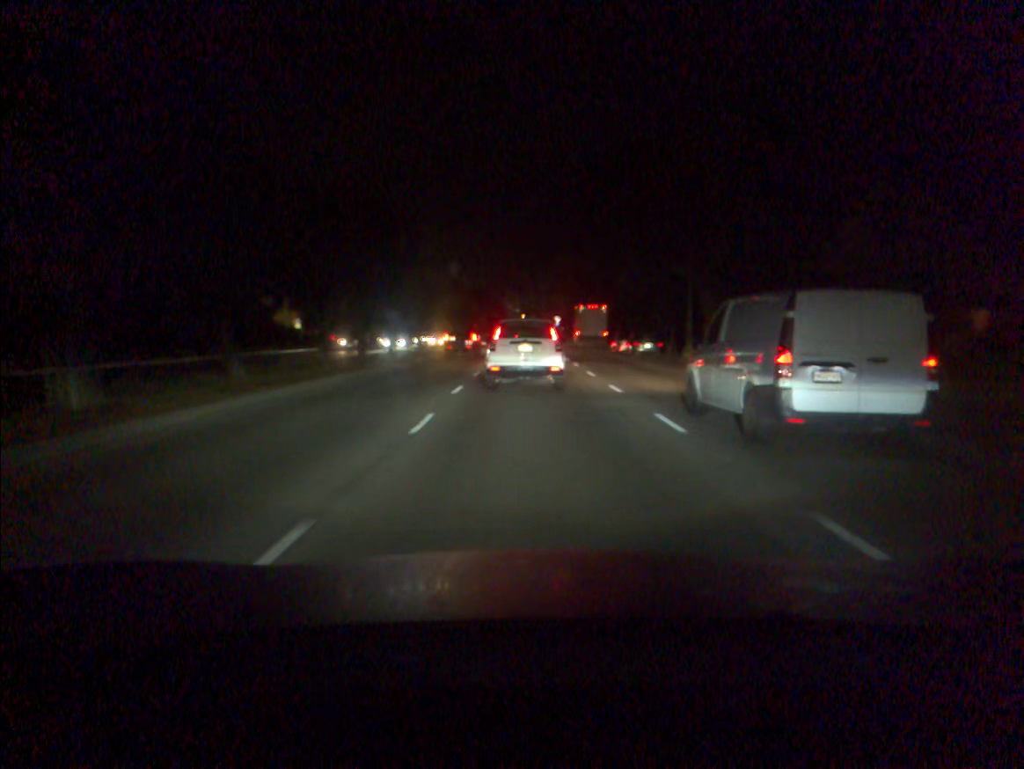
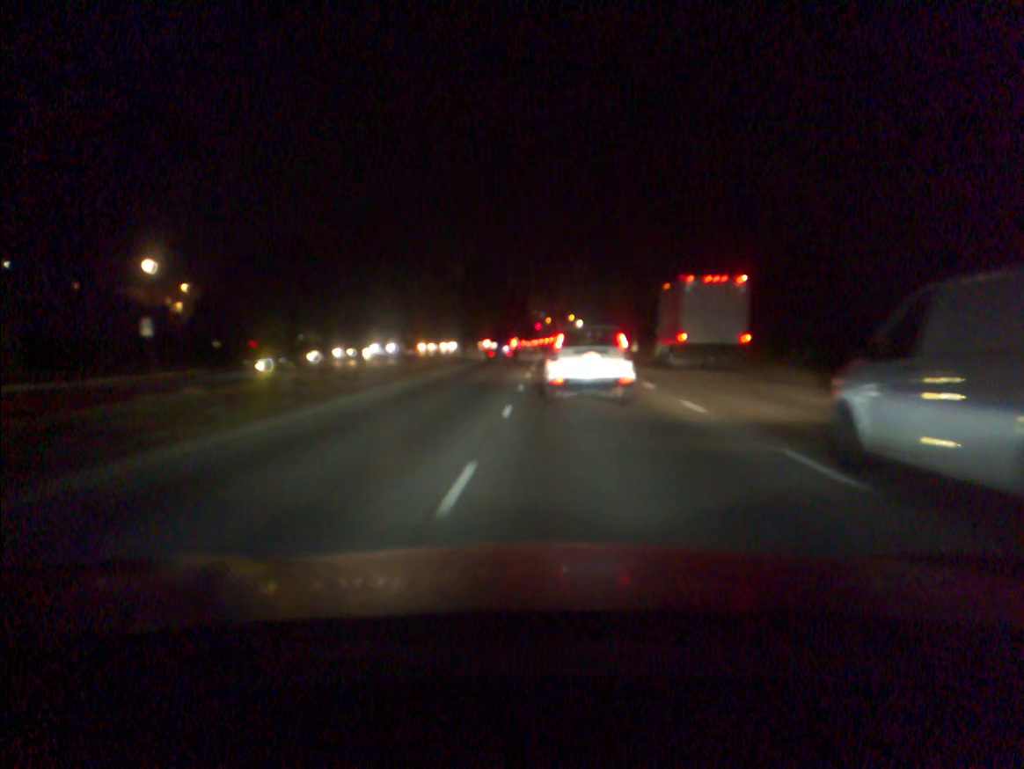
(-0.5, +39.8) m; -2°
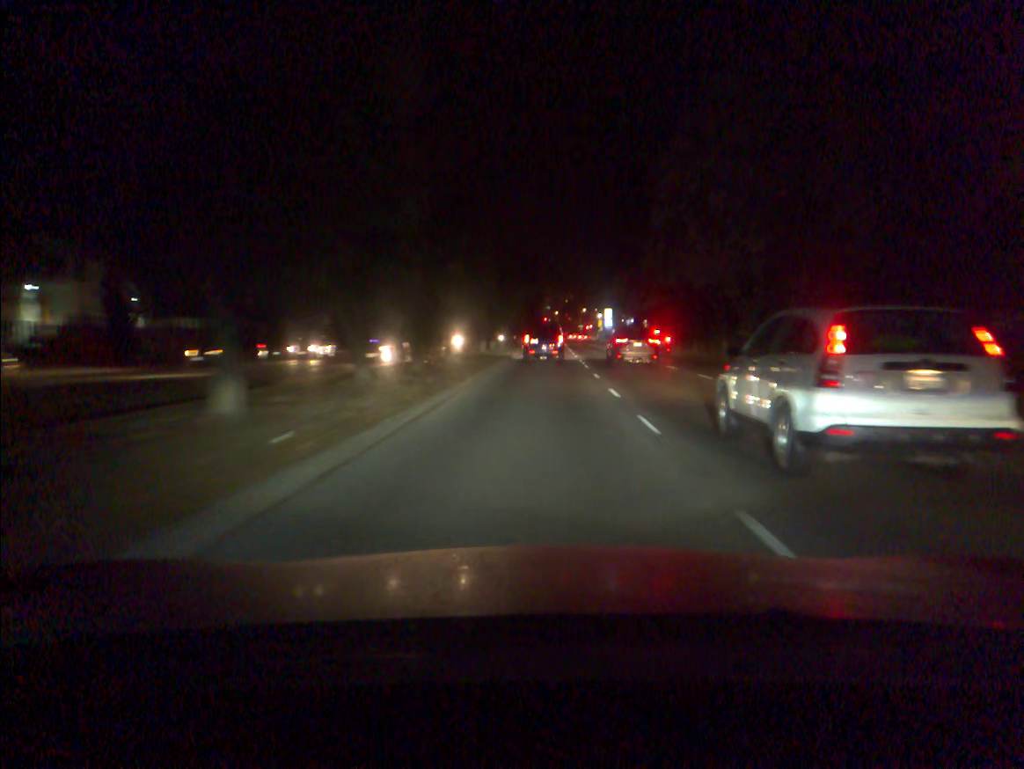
(-0.4, +46.5) m; 0°
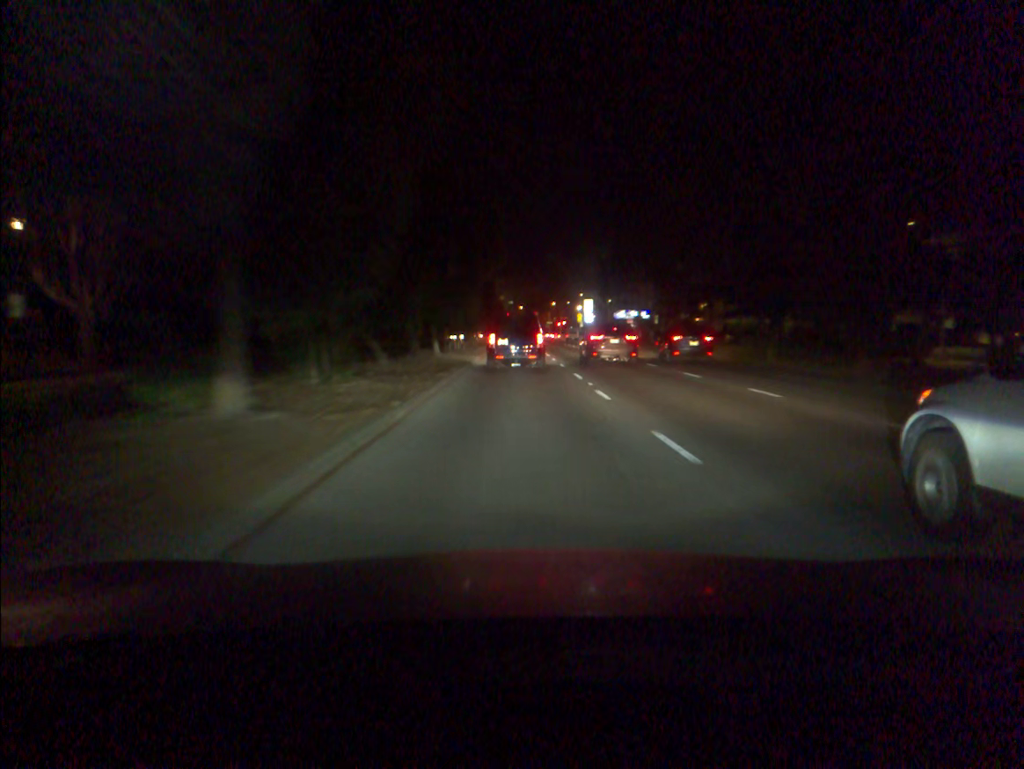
(+1.5, +45.7) m; +3°
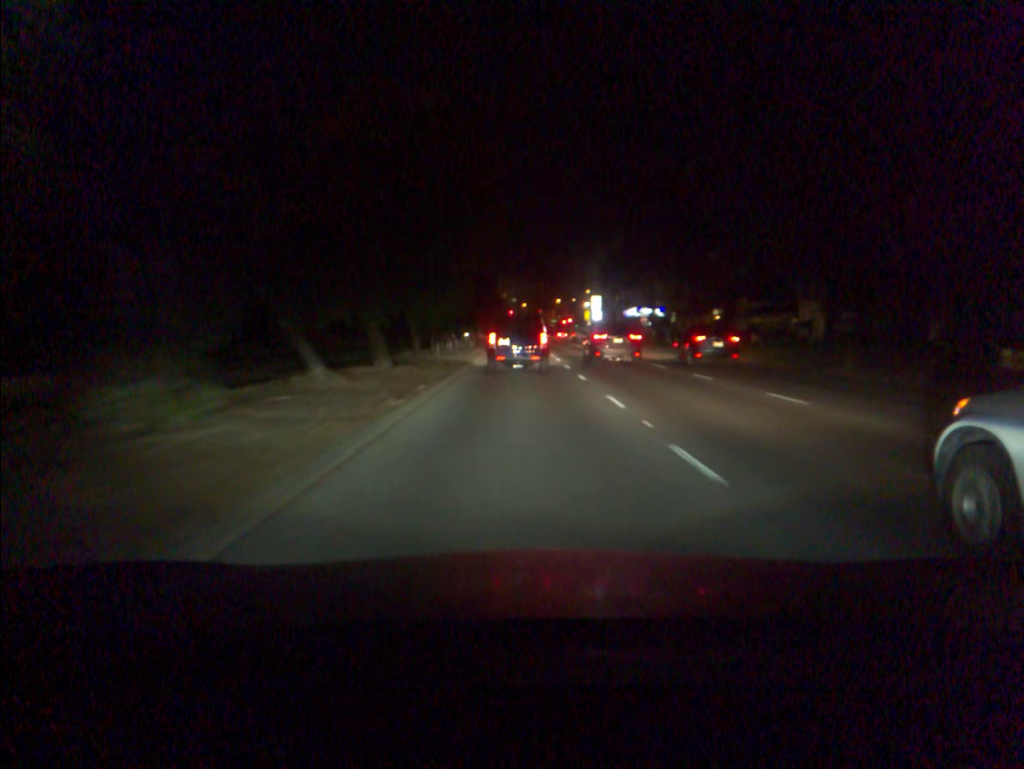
(0.0, +8.6) m; 0°
